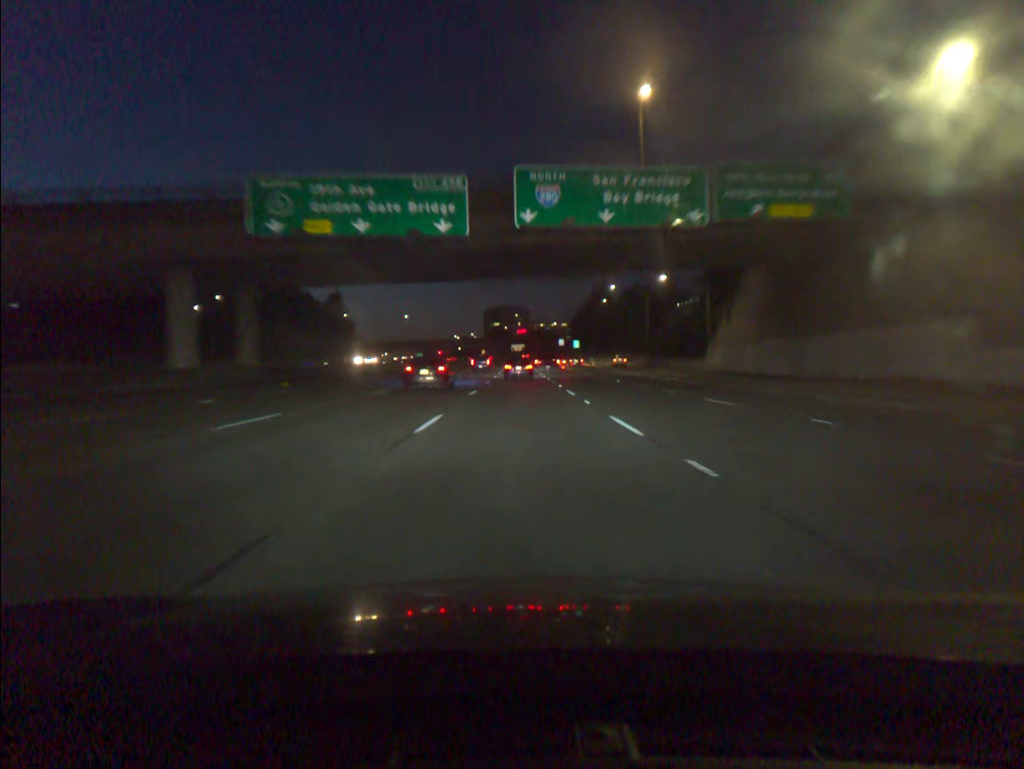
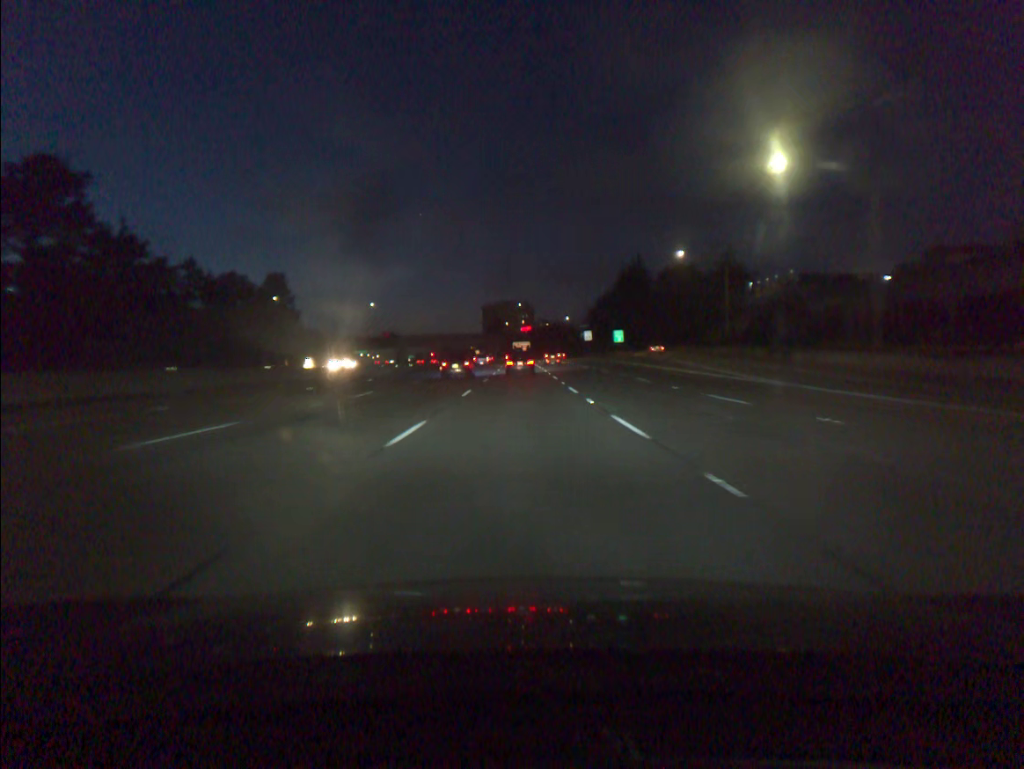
(+0.1, +73.7) m; 0°
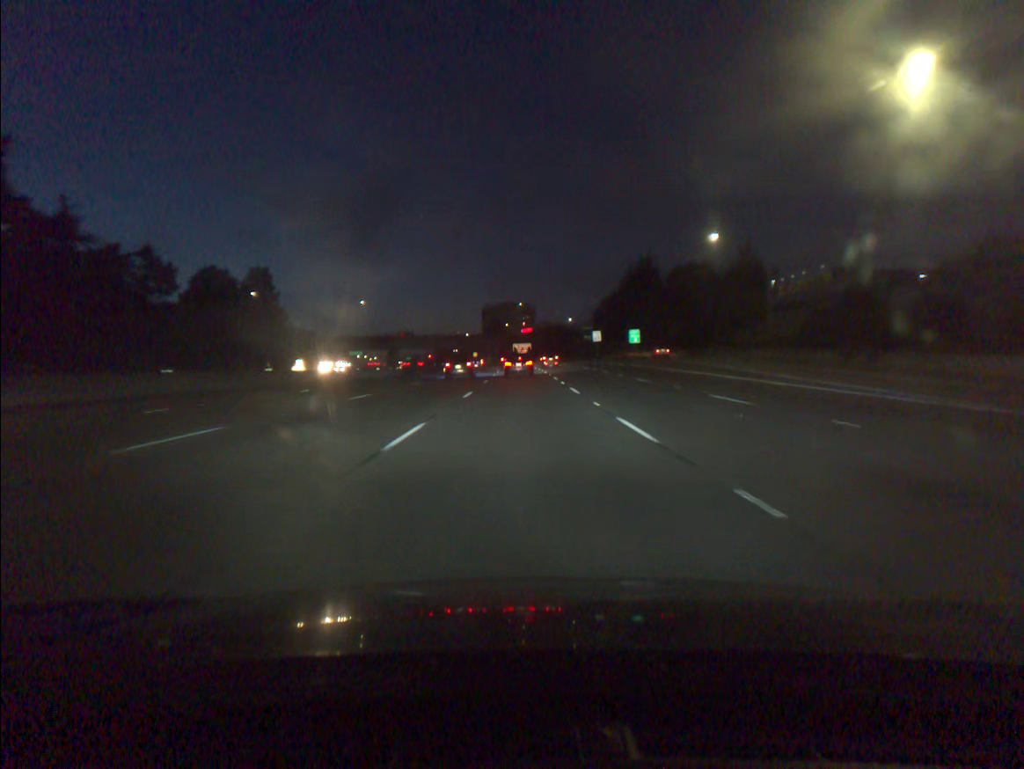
(0.0, +14.7) m; 0°
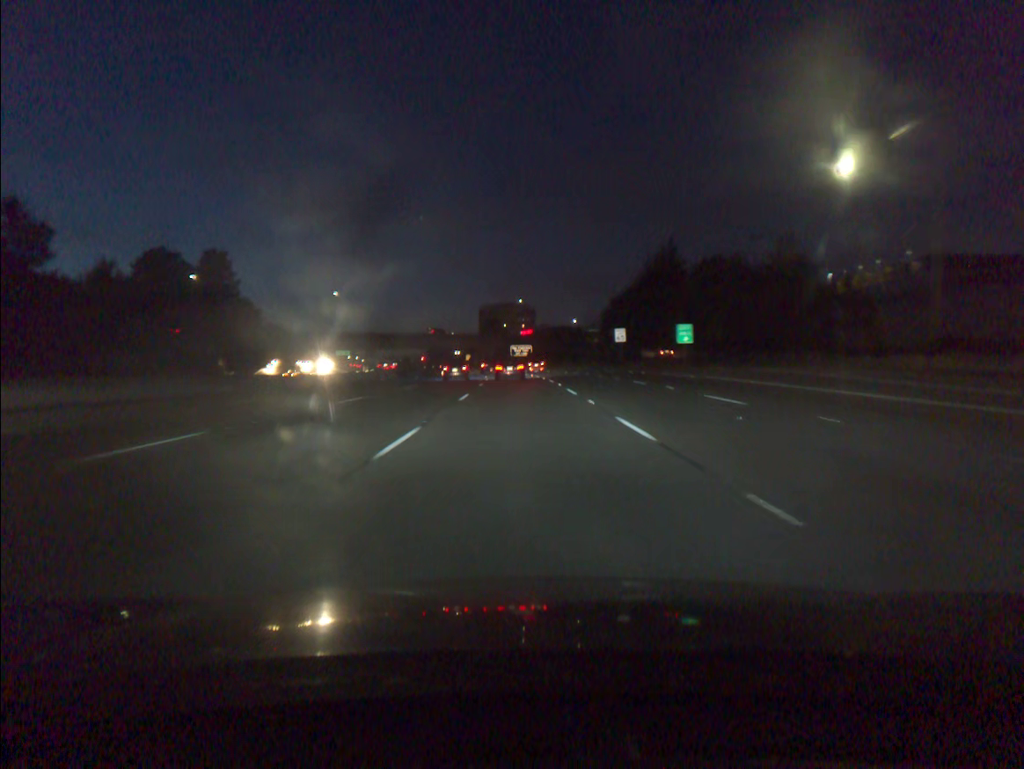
(0.0, +29.3) m; 0°
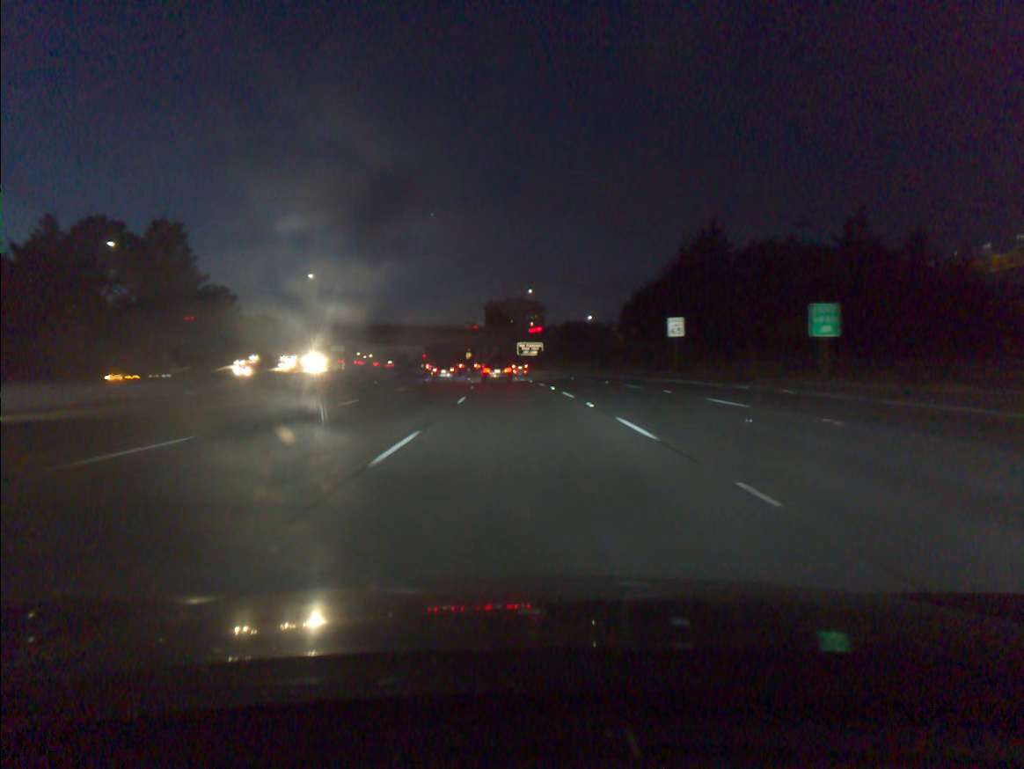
(-0.1, +29.0) m; 0°
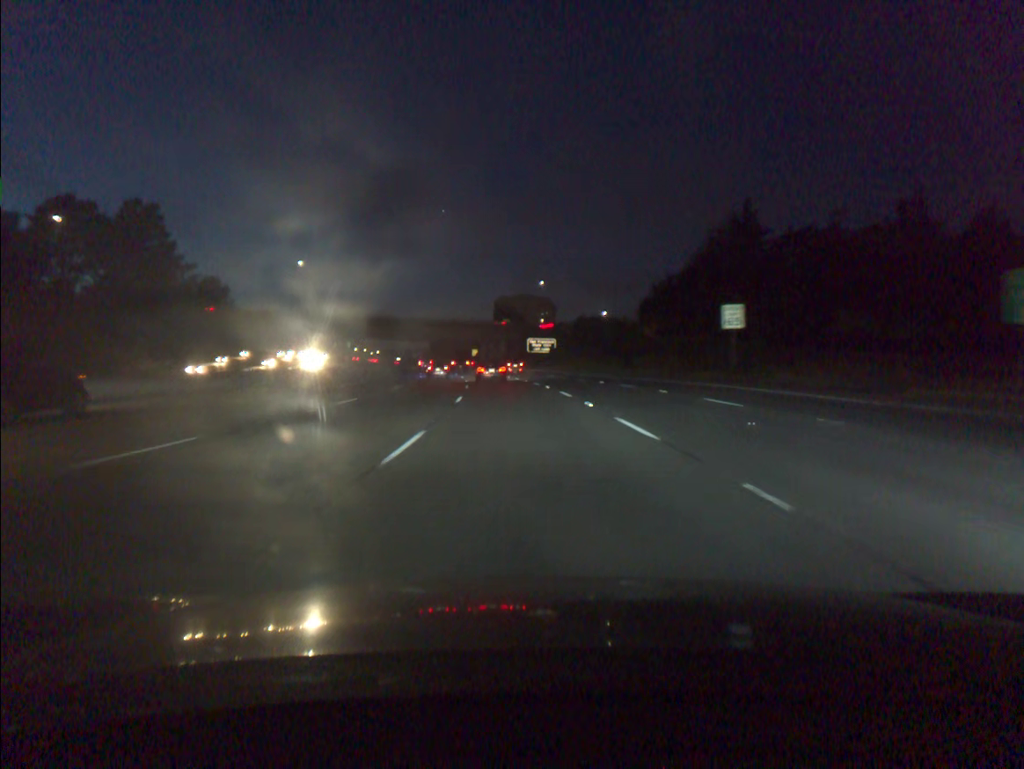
(-0.1, +14.4) m; -1°
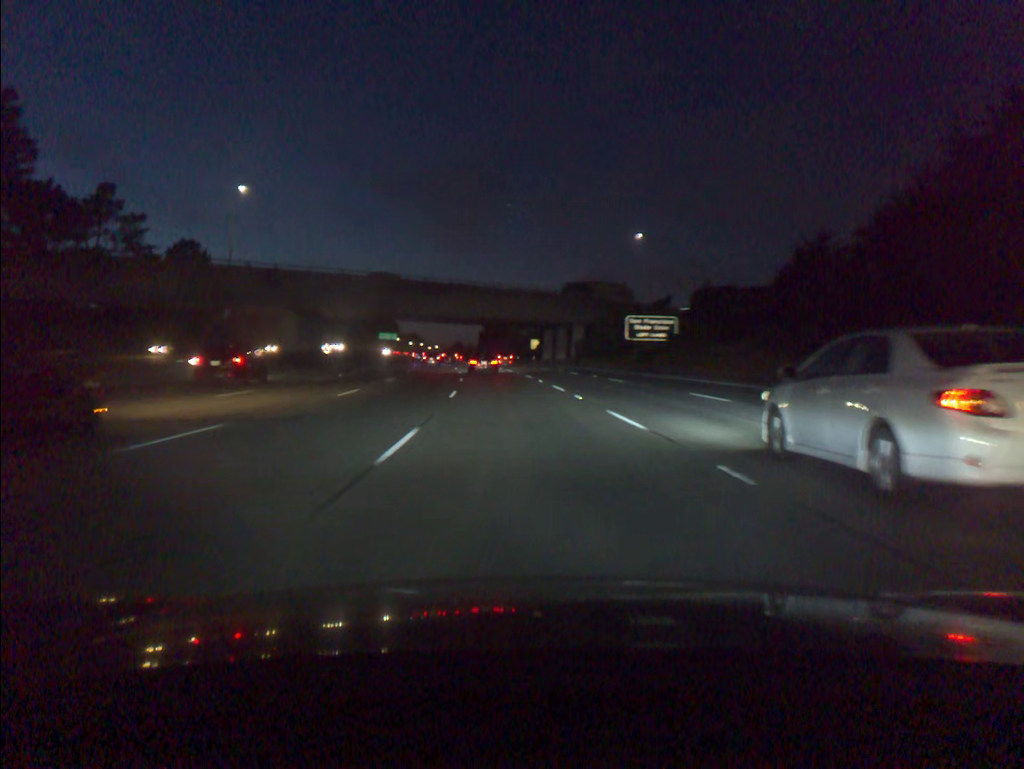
(-2.1, +57.0) m; -5°
